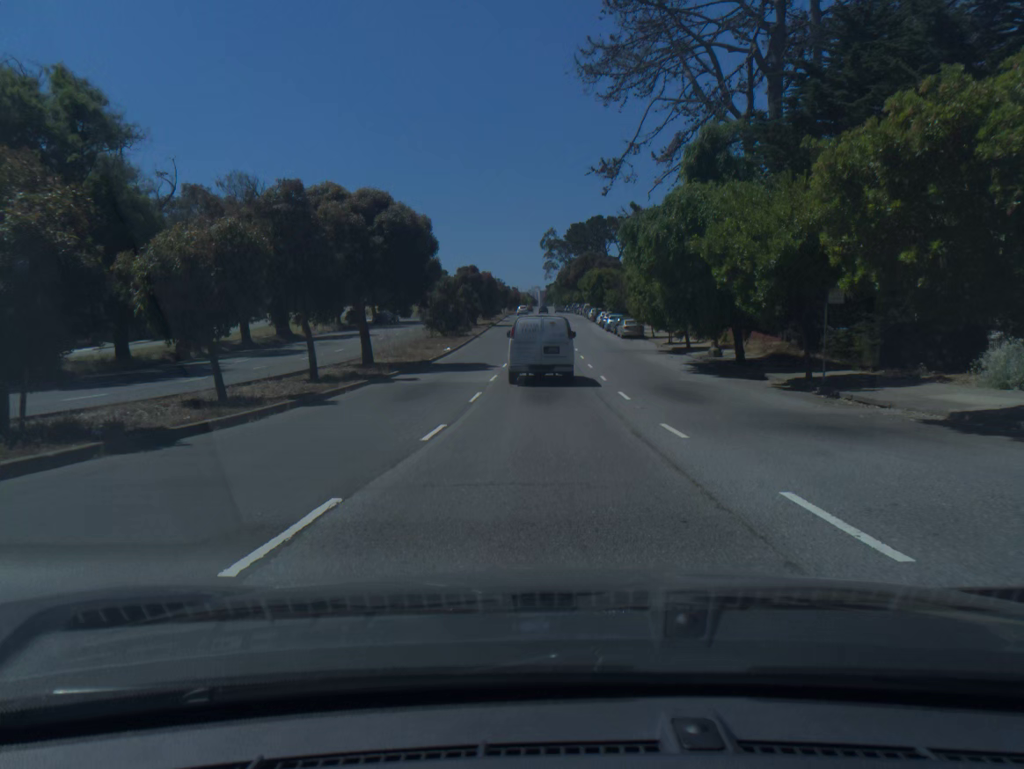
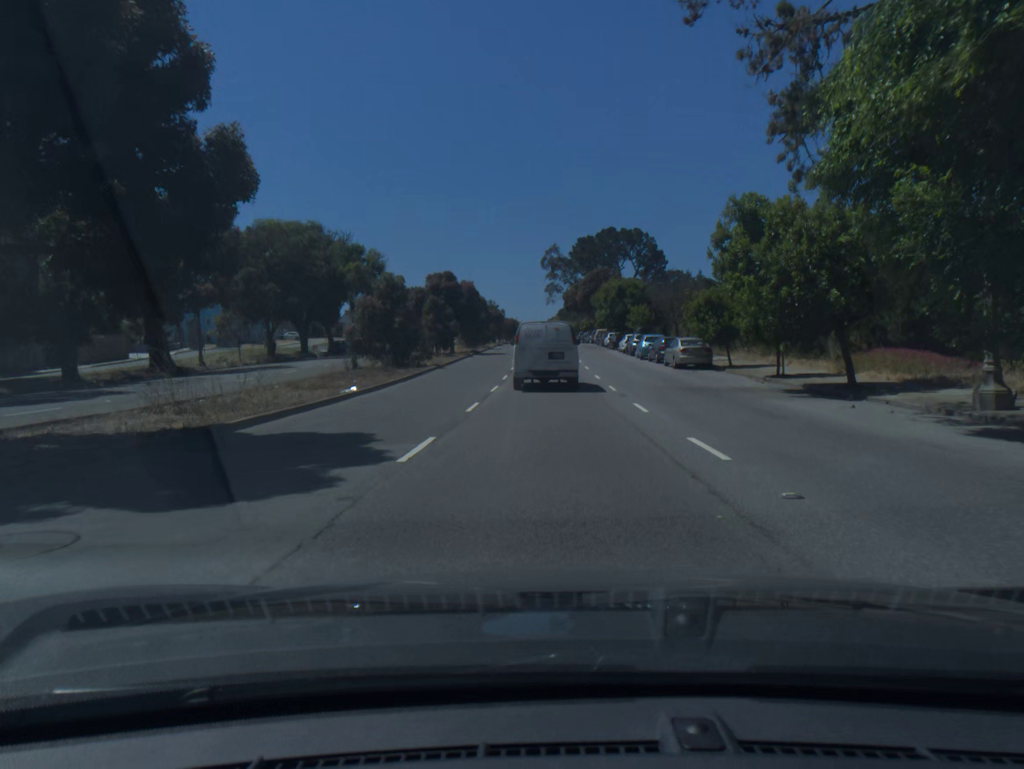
(0.0, +24.2) m; 0°
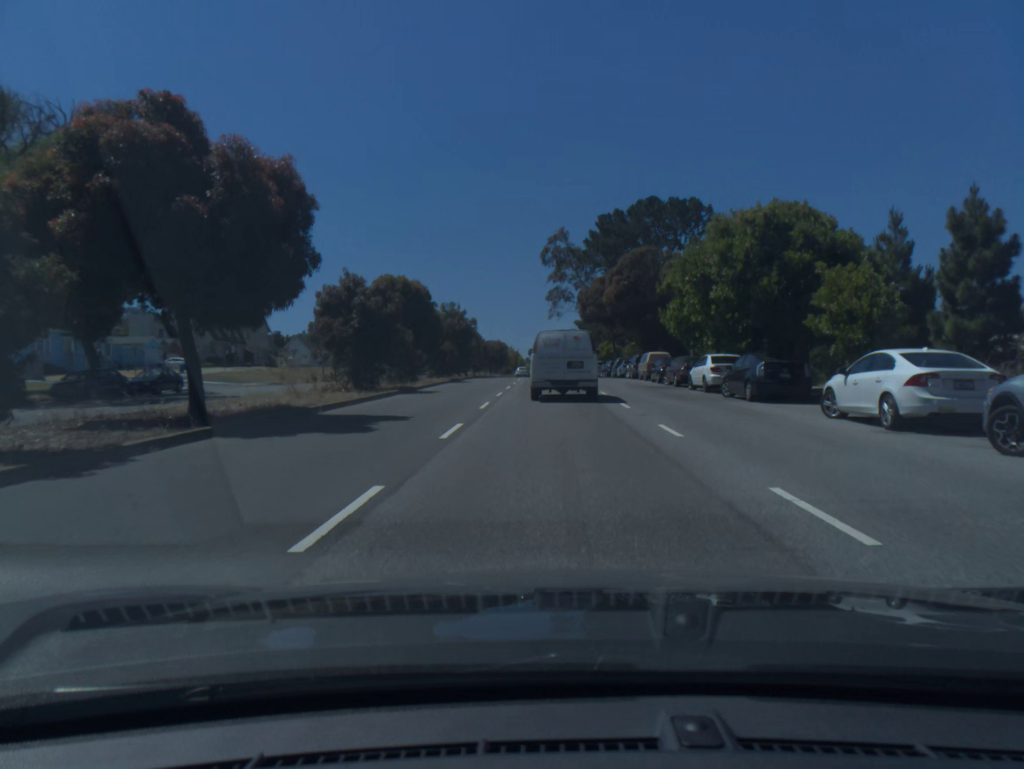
(0.0, +46.9) m; 0°
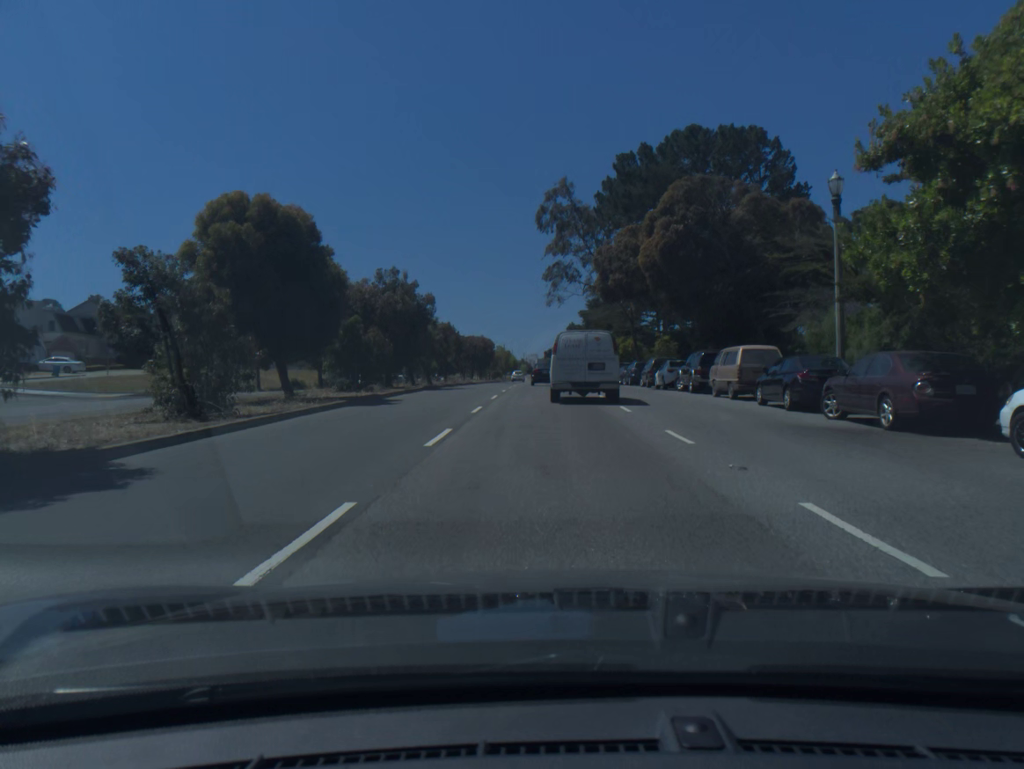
(+0.1, +22.7) m; 0°
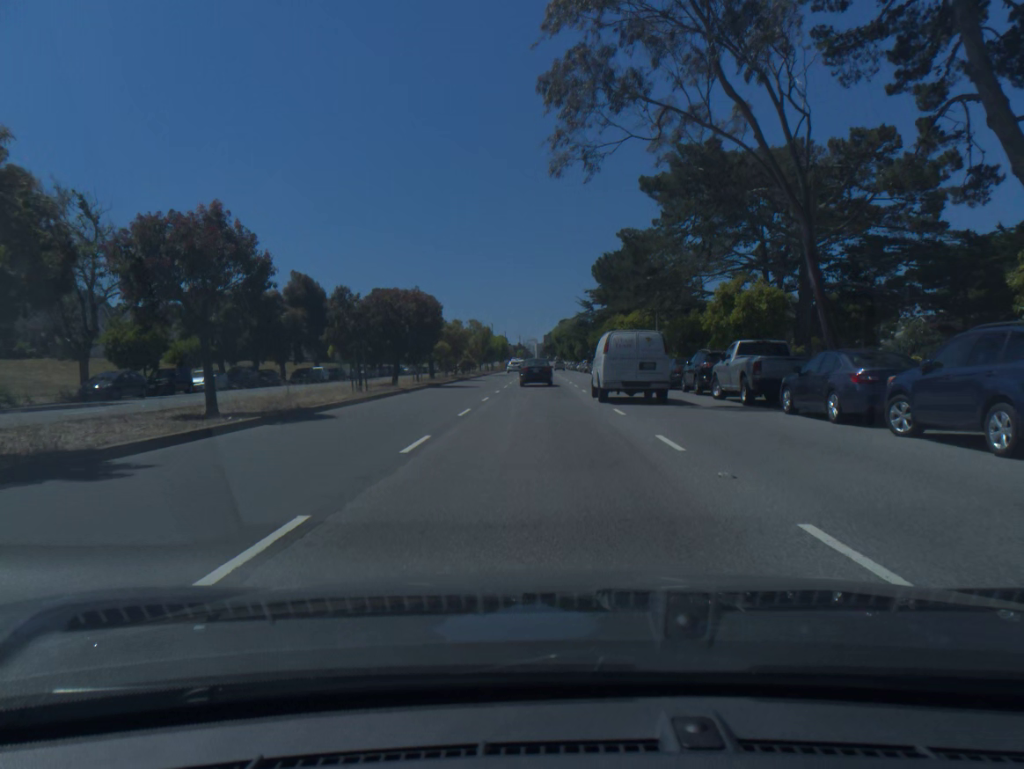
(+0.1, +43.7) m; 0°
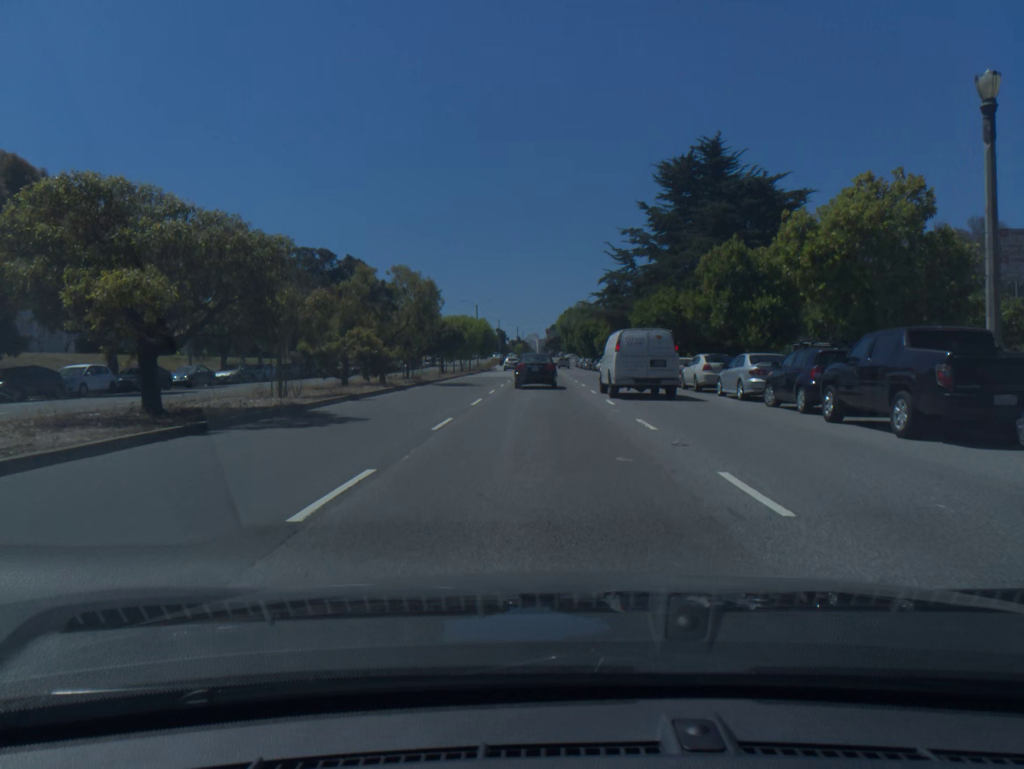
(-0.1, +41.0) m; 0°
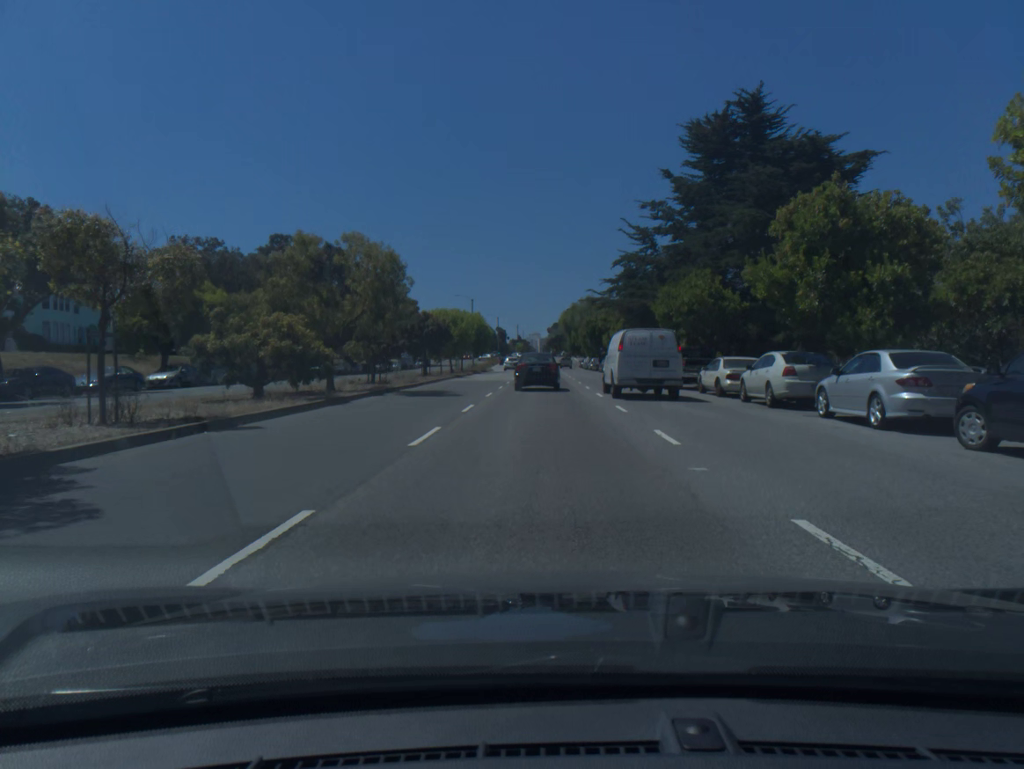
(0.0, +9.6) m; 0°
